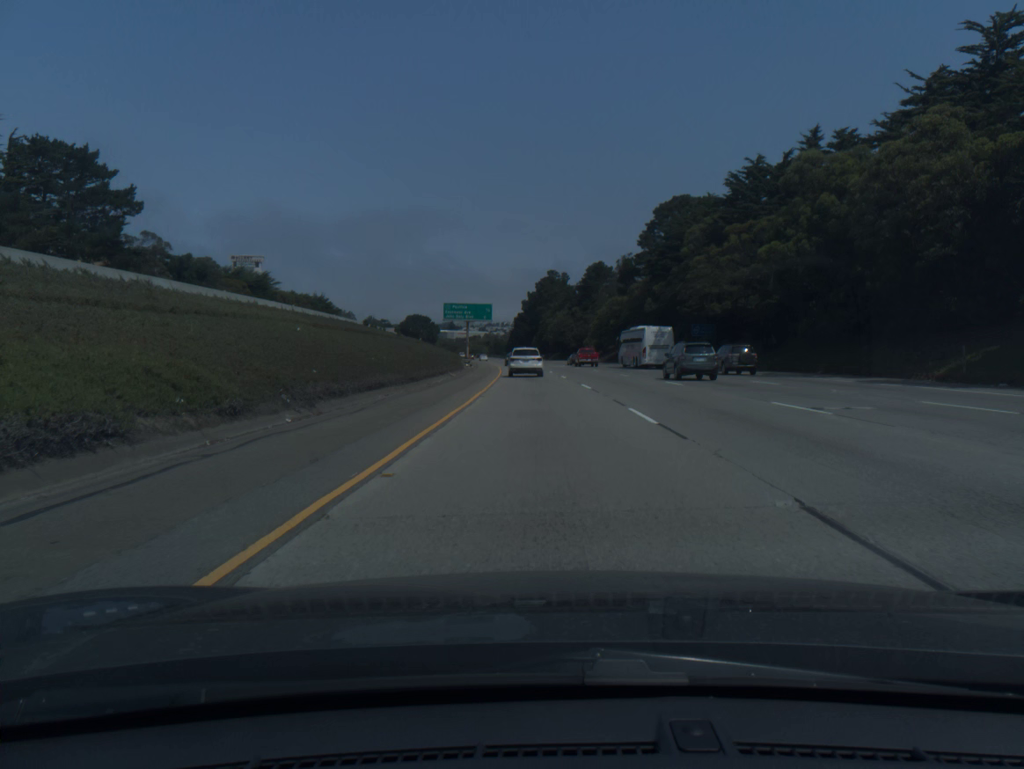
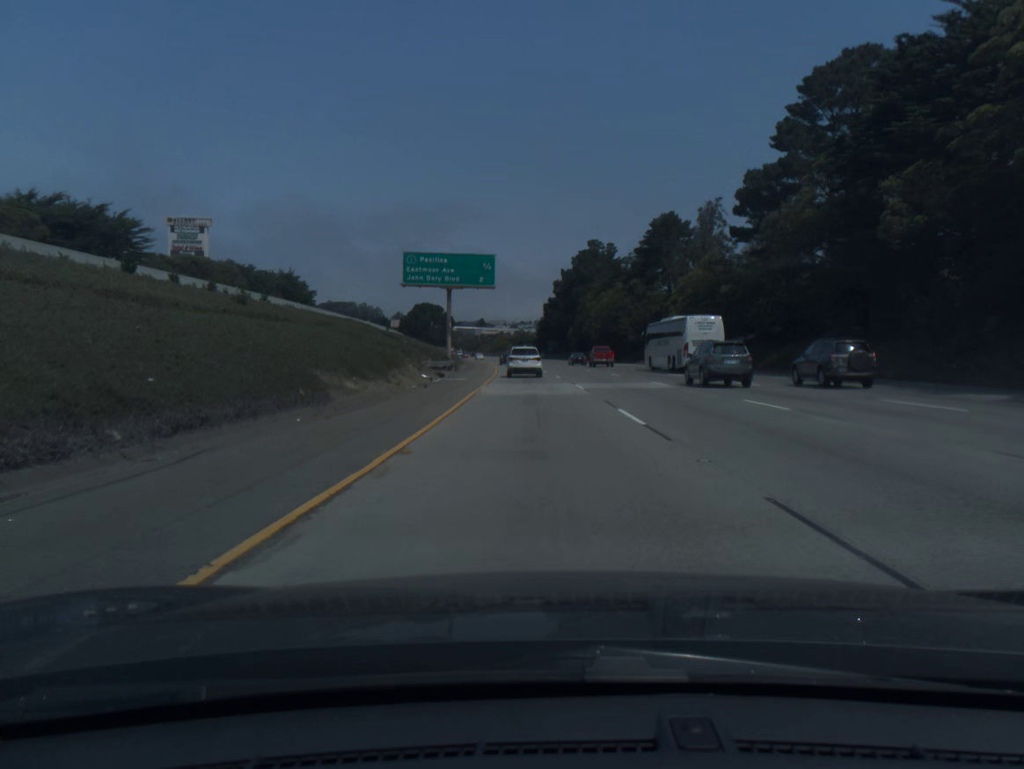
(-0.9, +56.4) m; -2°
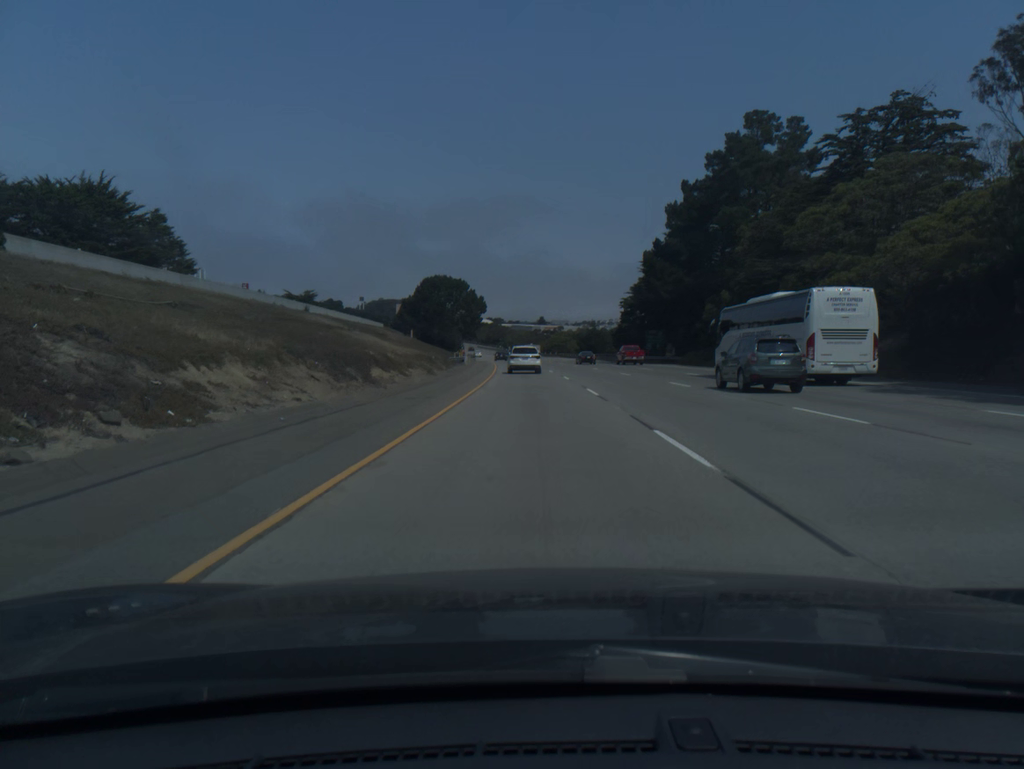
(-3.5, +91.5) m; -5°
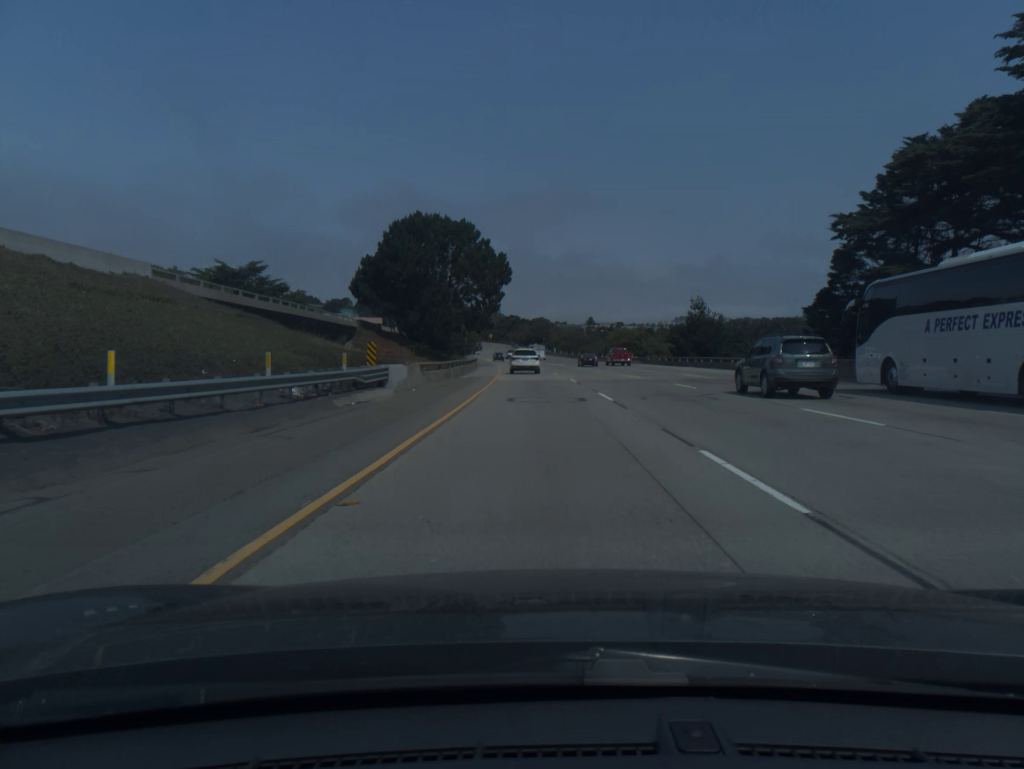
(-2.3, +72.7) m; -3°
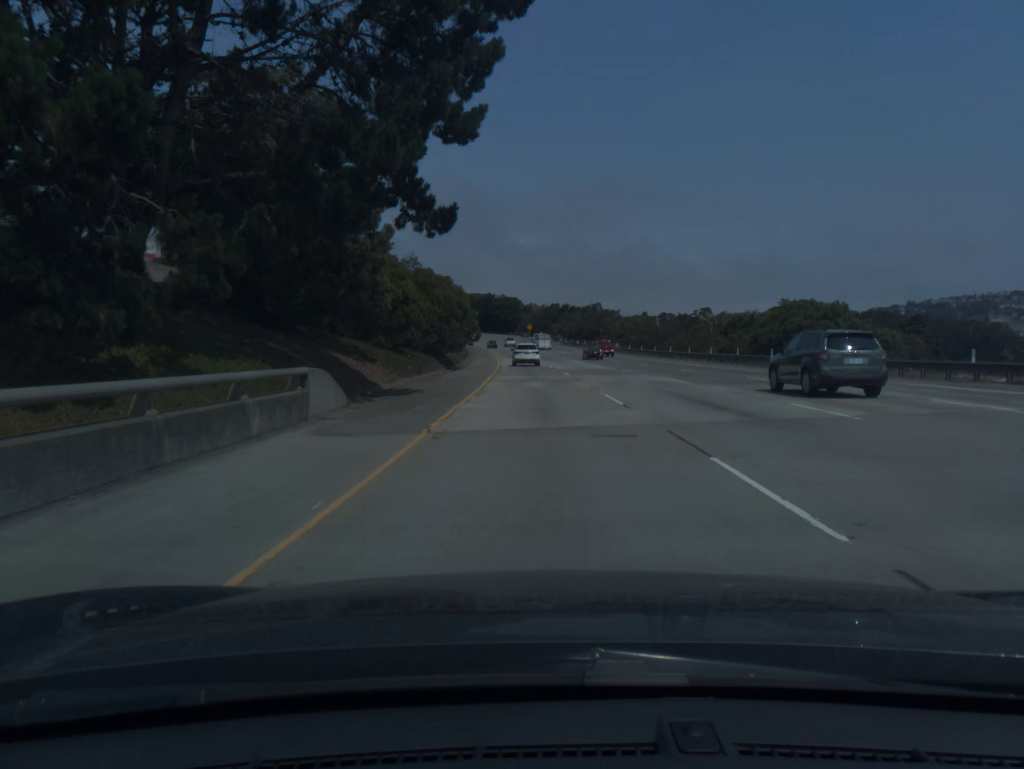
(-2.1, +73.1) m; -3°
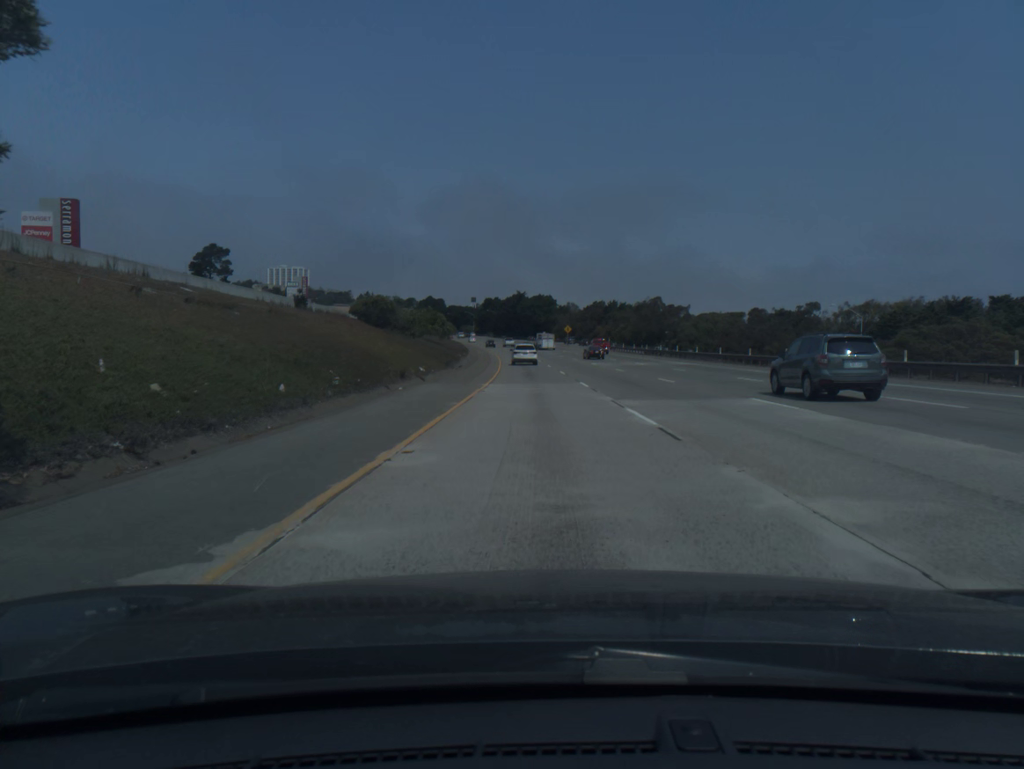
(-1.3, +55.2) m; -3°
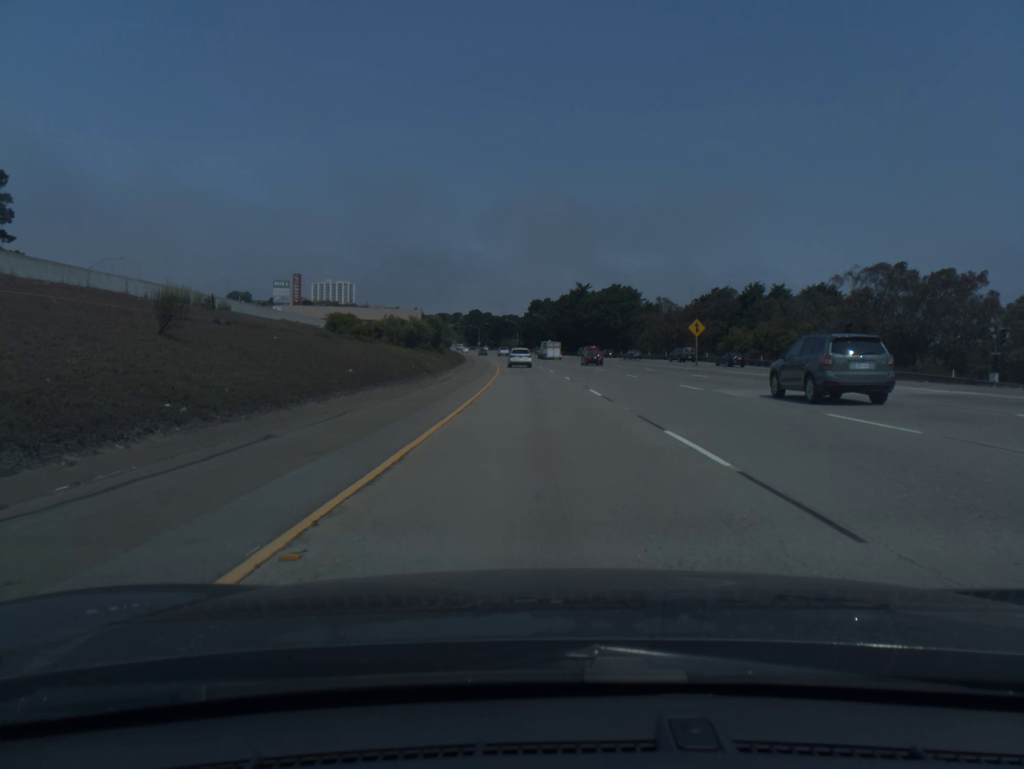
(-3.3, +92.2) m; -4°
